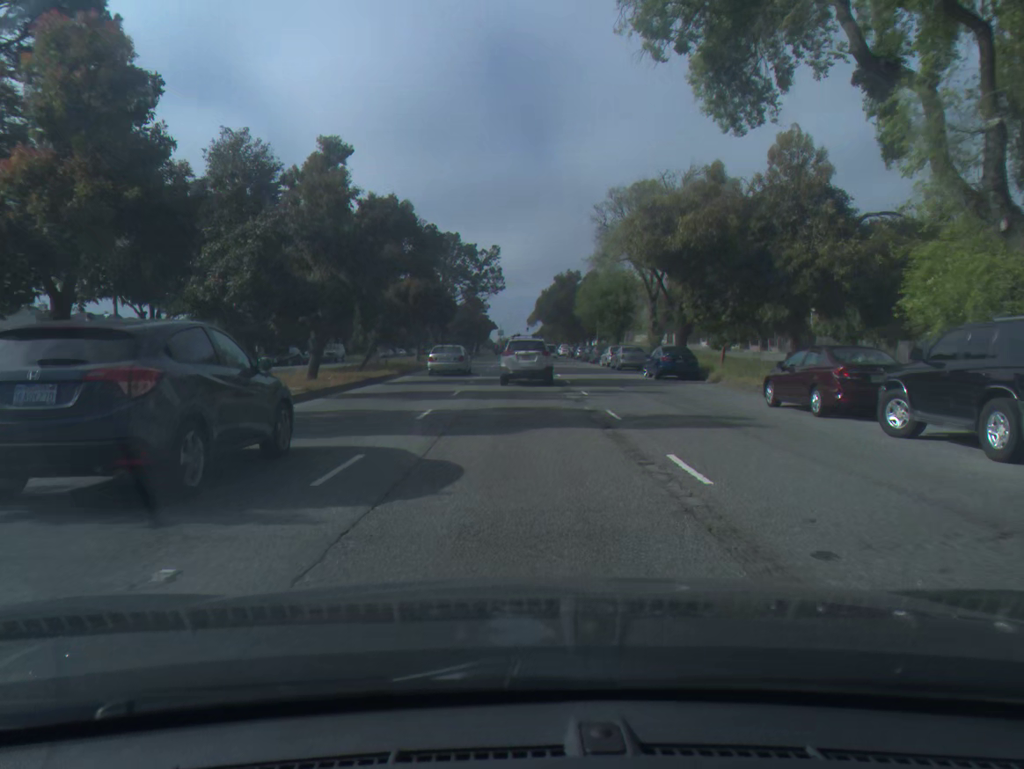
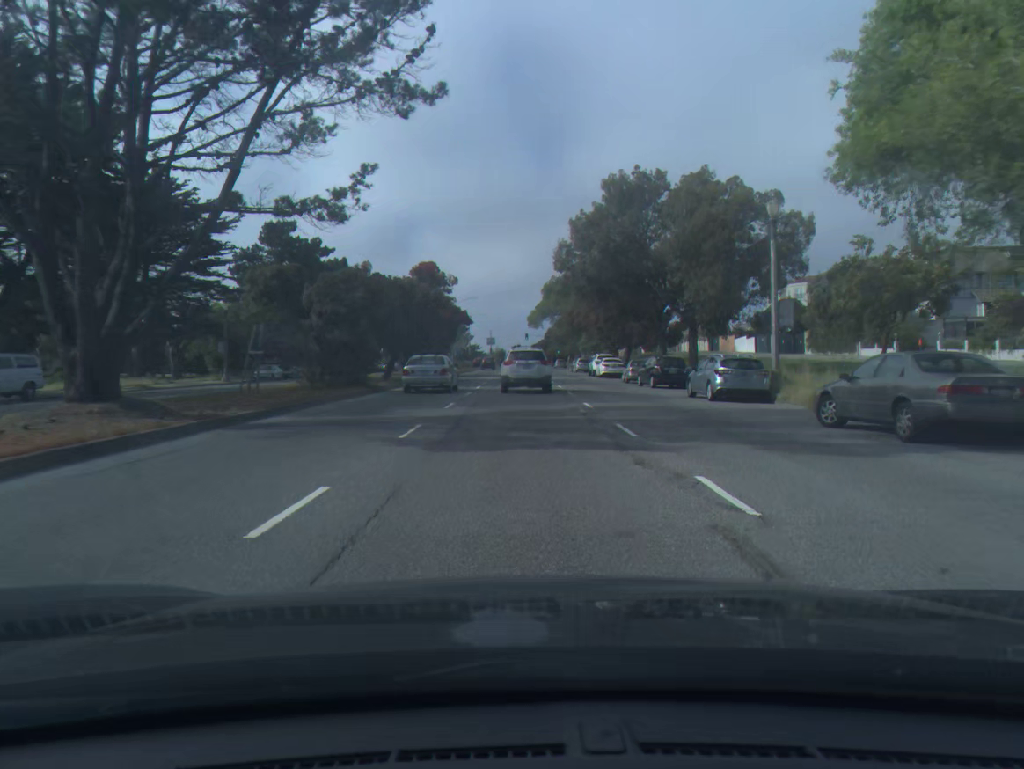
(+0.3, +59.6) m; 0°
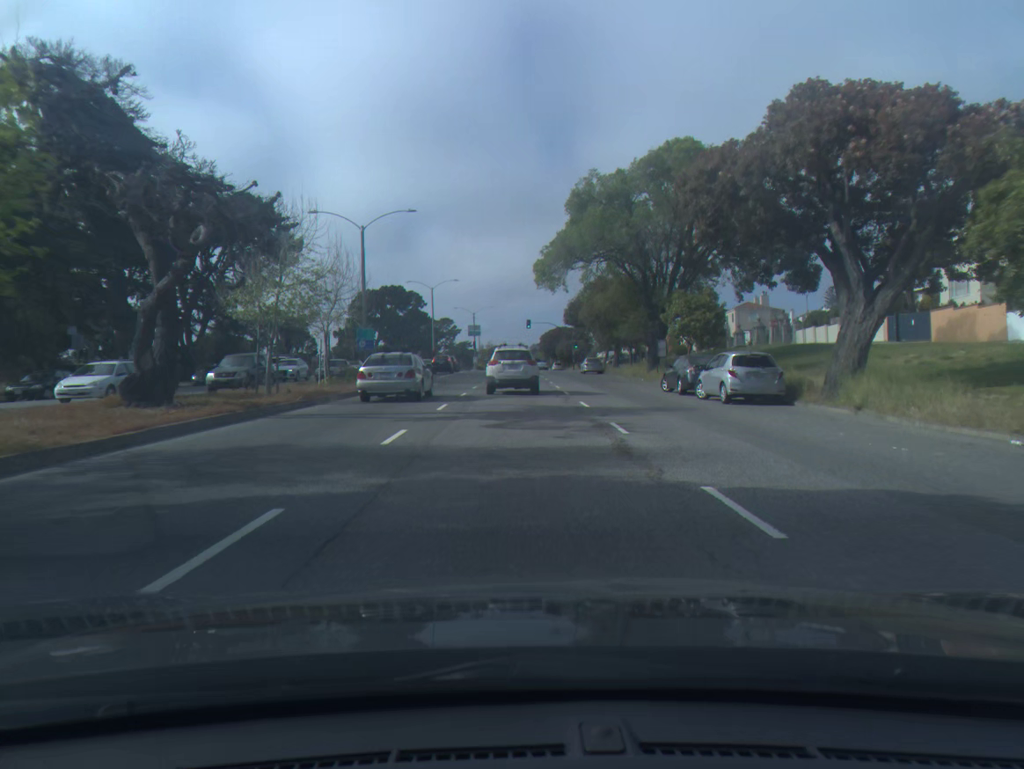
(+0.1, +58.7) m; 0°
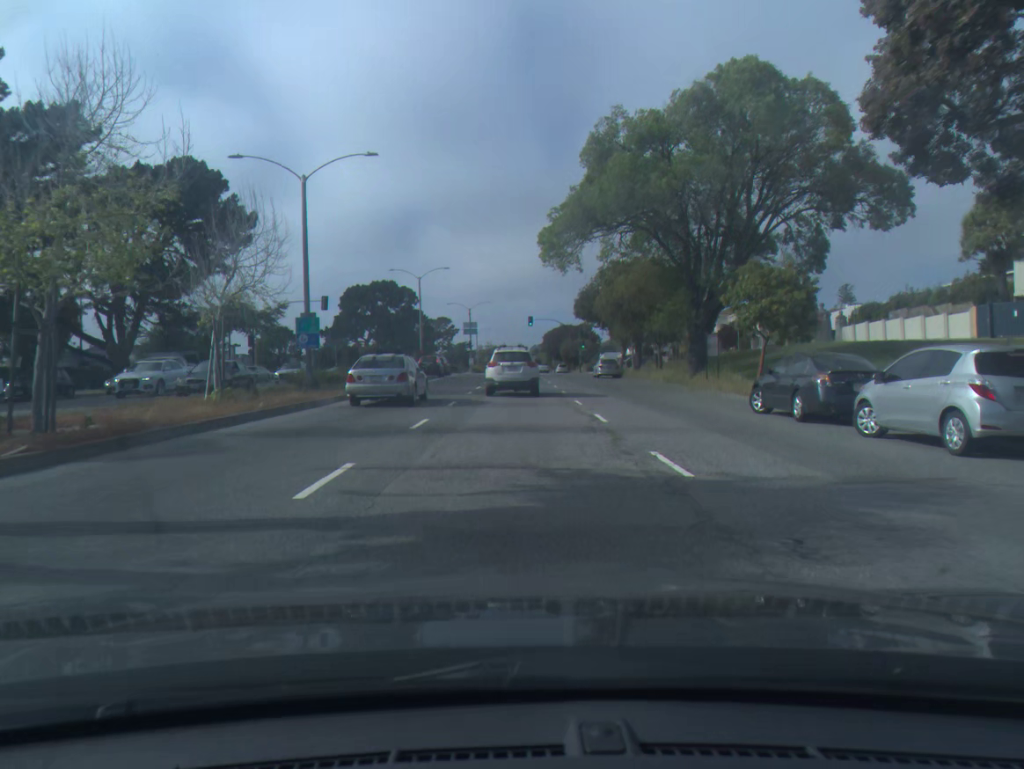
(0.0, +11.8) m; 0°
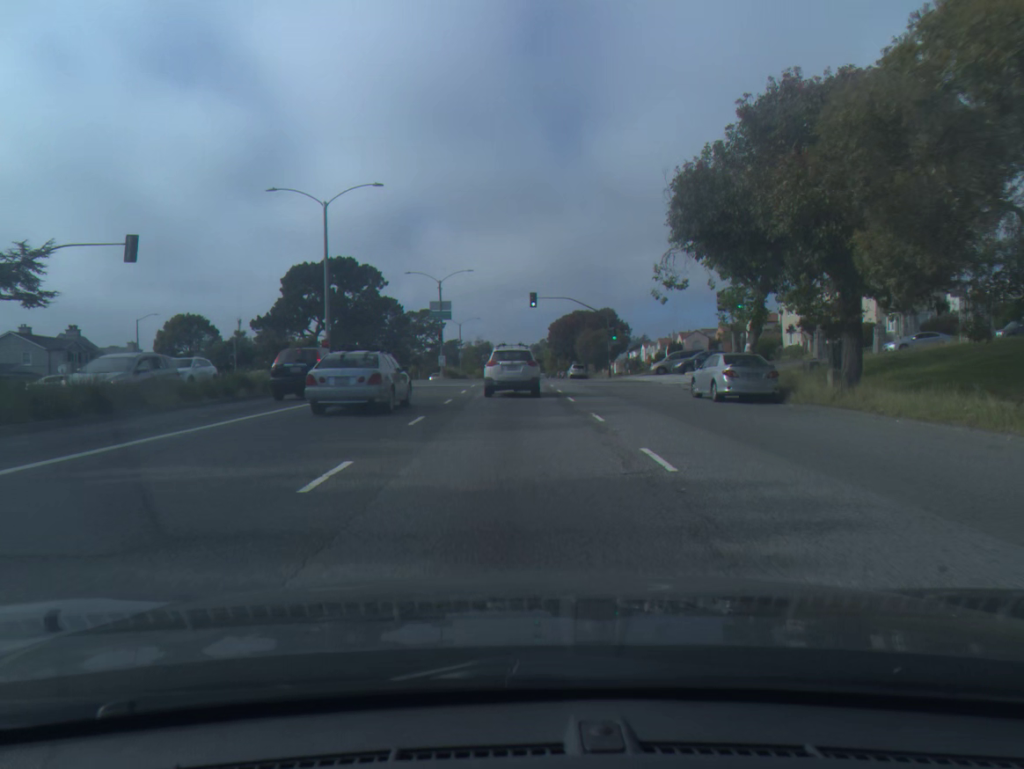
(0.0, +35.5) m; 0°
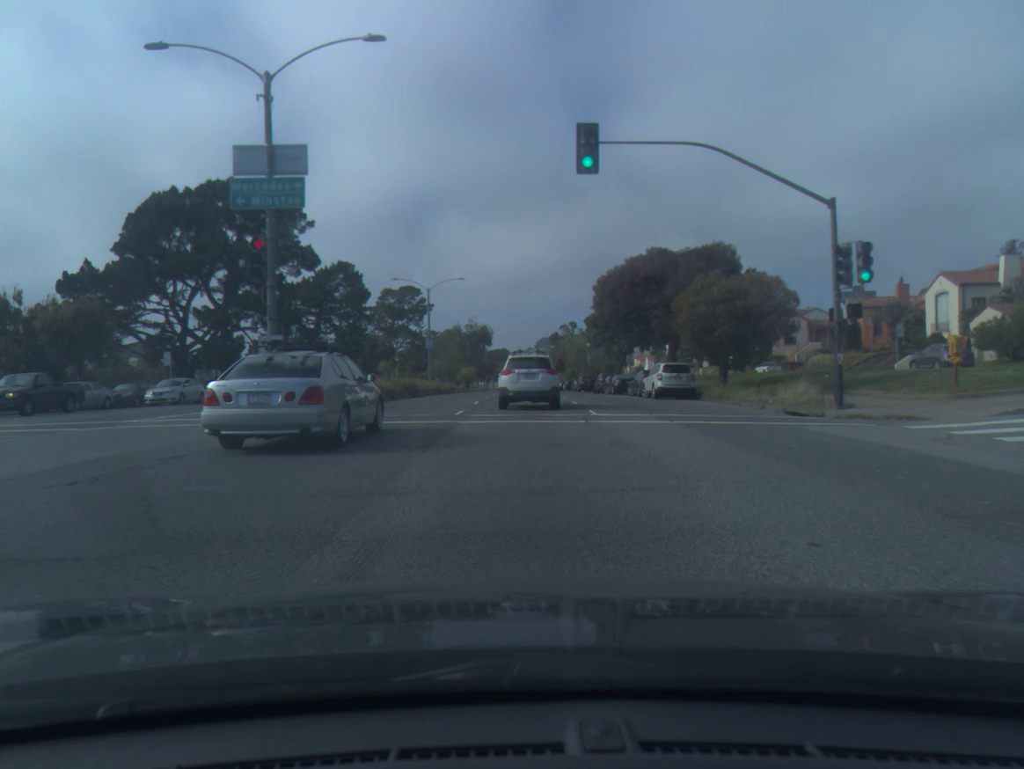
(-0.2, +47.7) m; -1°
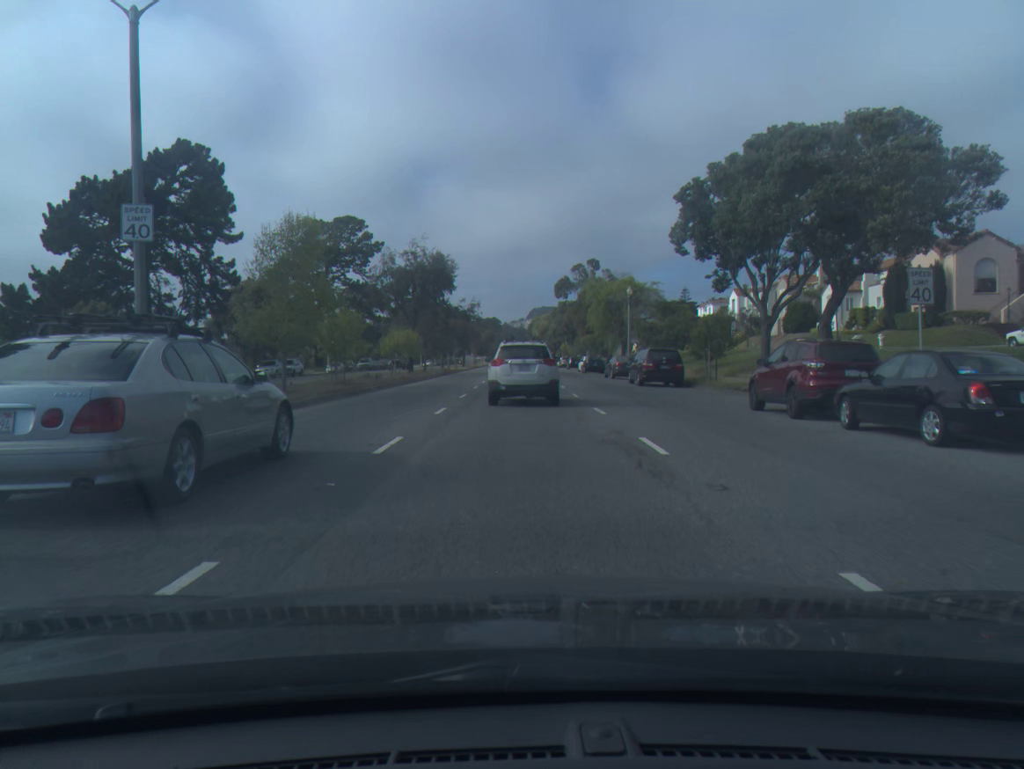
(+0.4, +46.9) m; 0°
